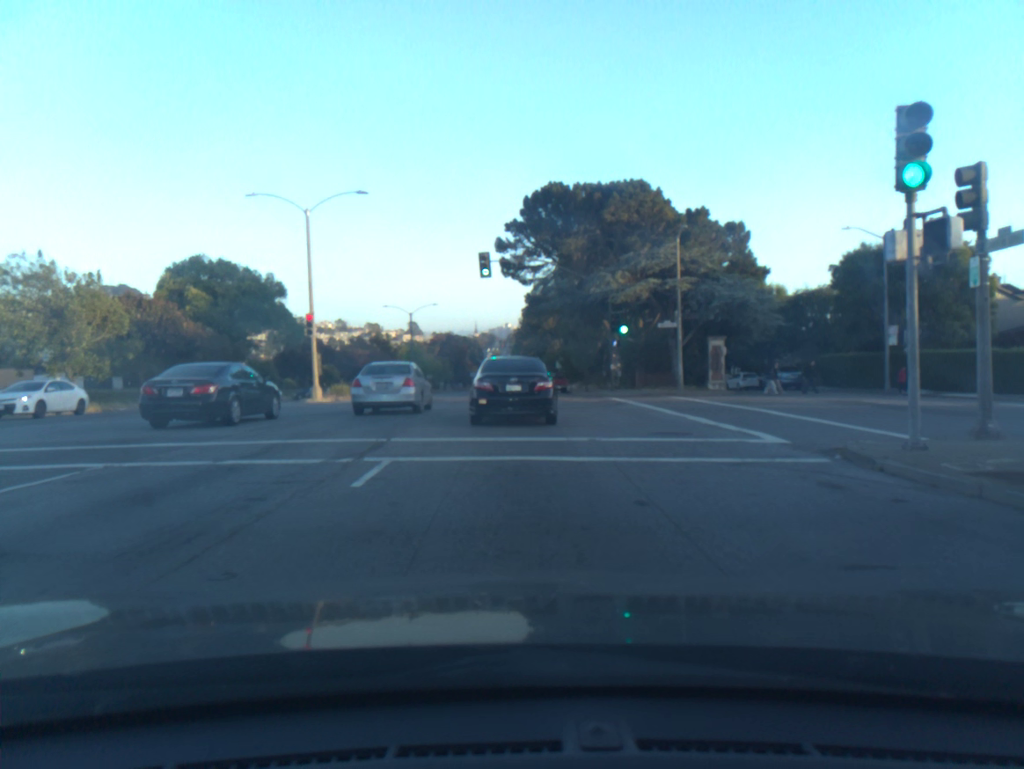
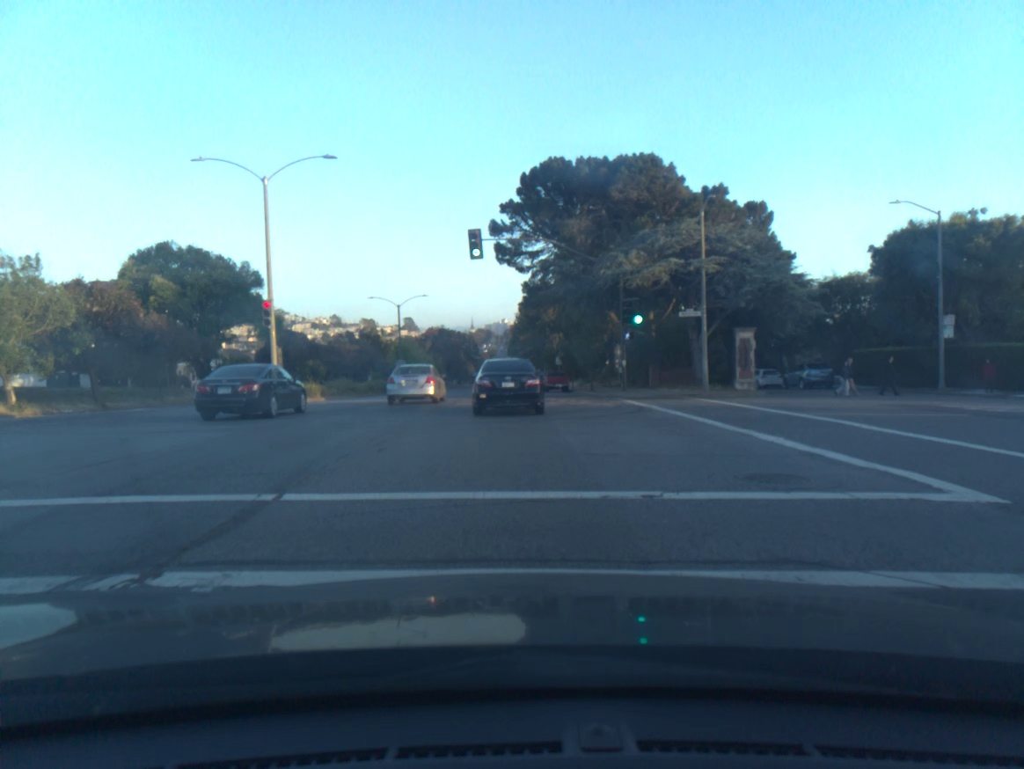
(0.0, +5.6) m; 0°
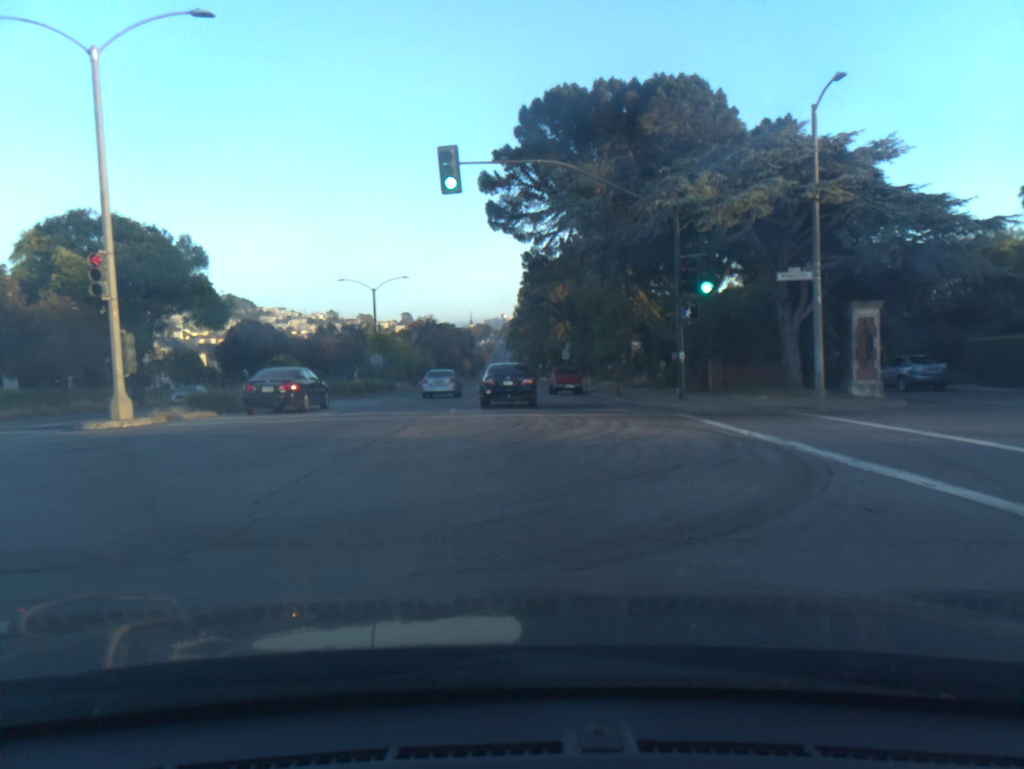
(0.0, +12.5) m; 0°
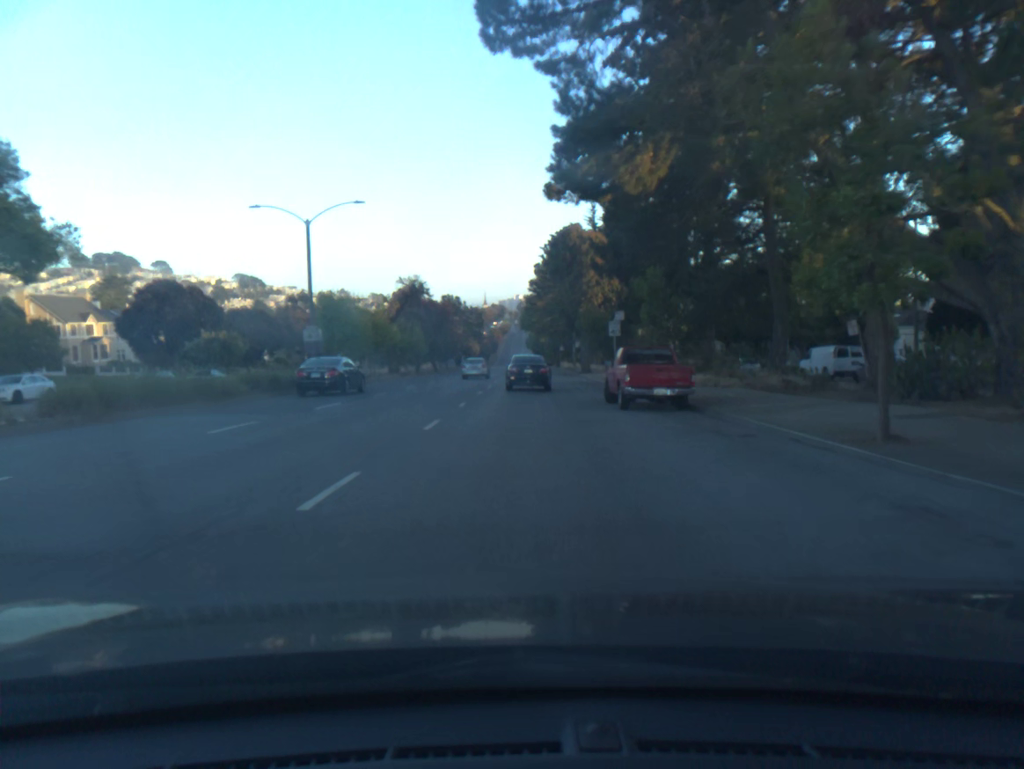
(-0.2, +23.8) m; -1°
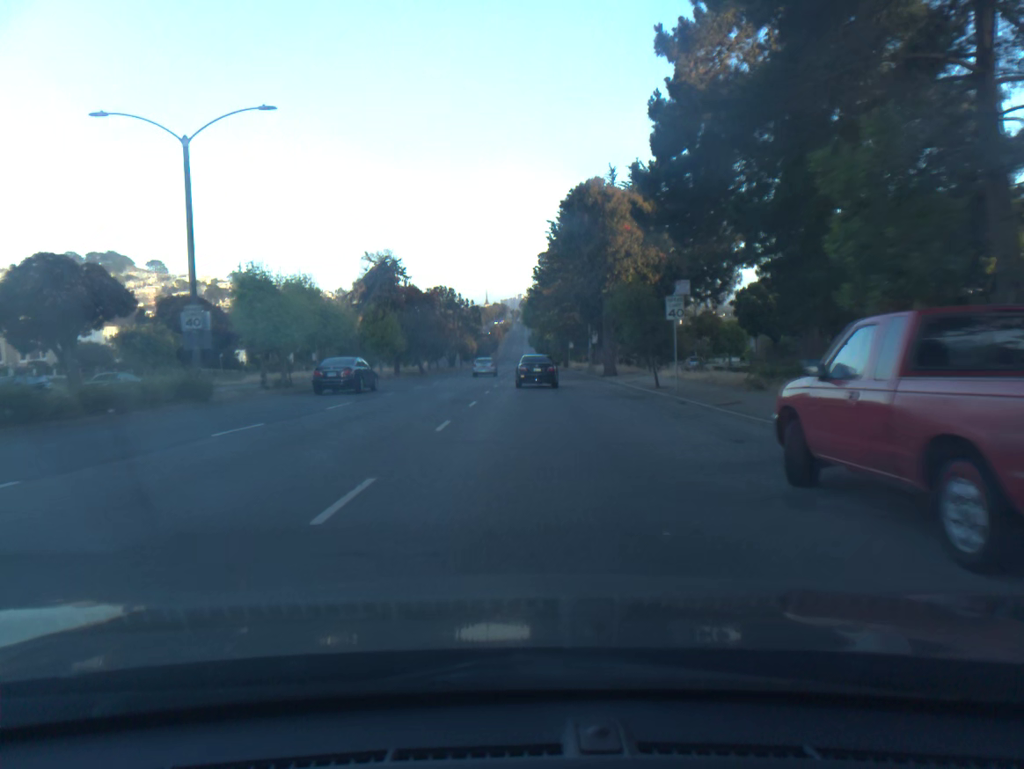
(0.0, +14.7) m; 0°
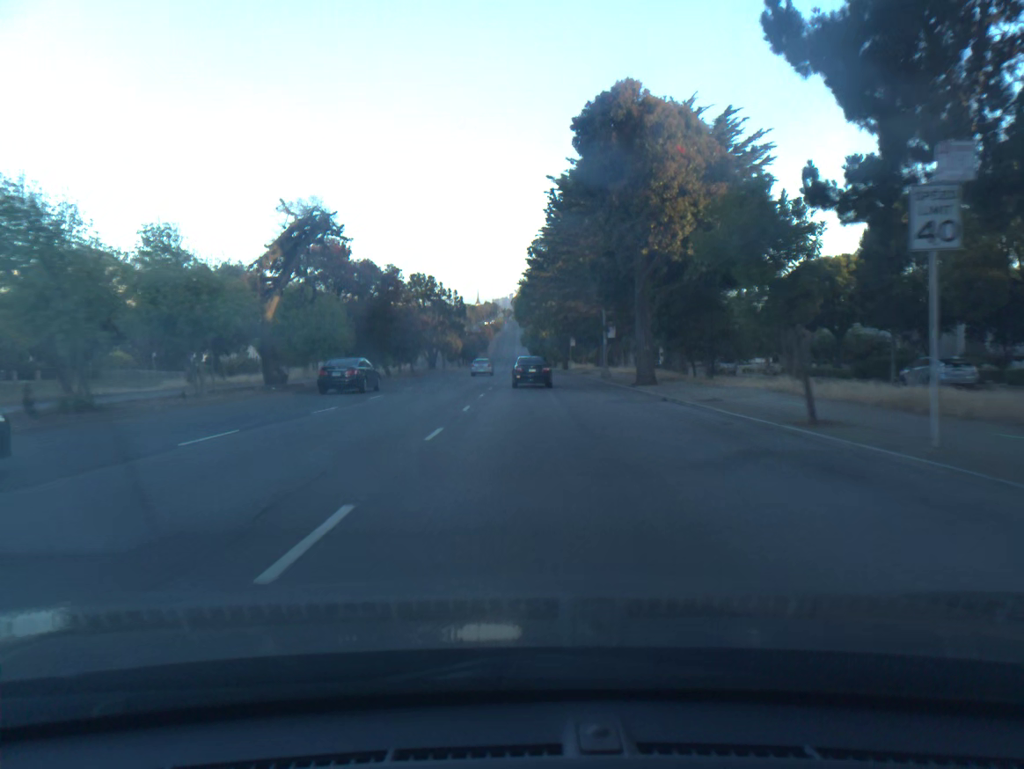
(+0.1, +16.2) m; +1°
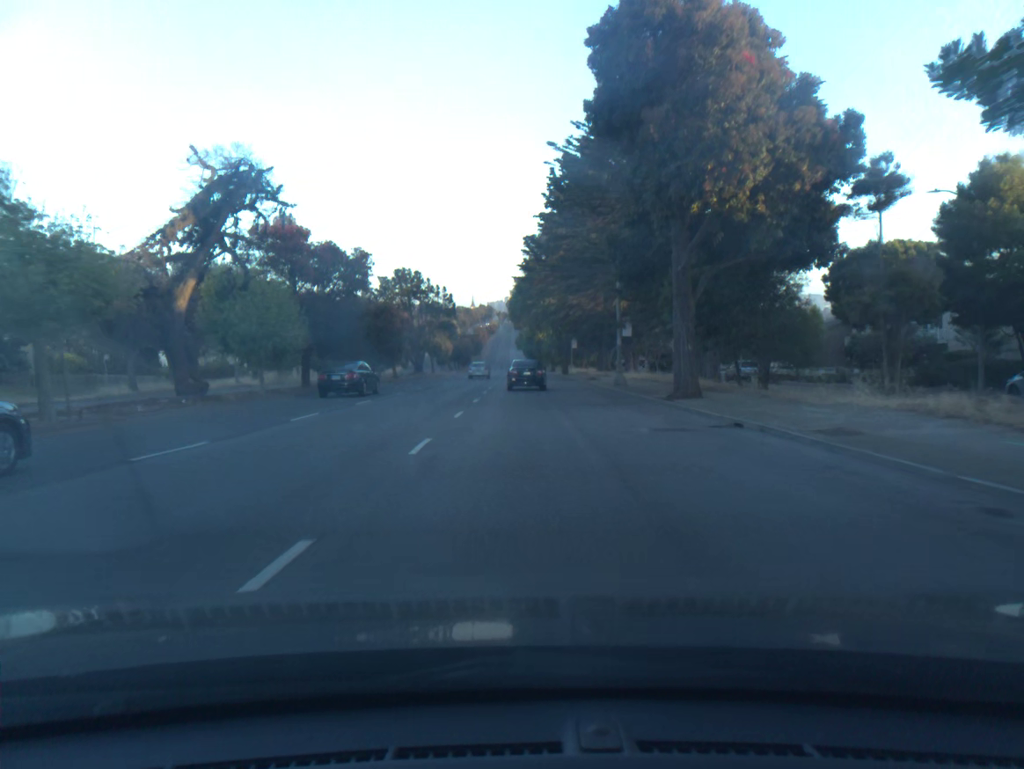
(0.0, +8.6) m; +1°
